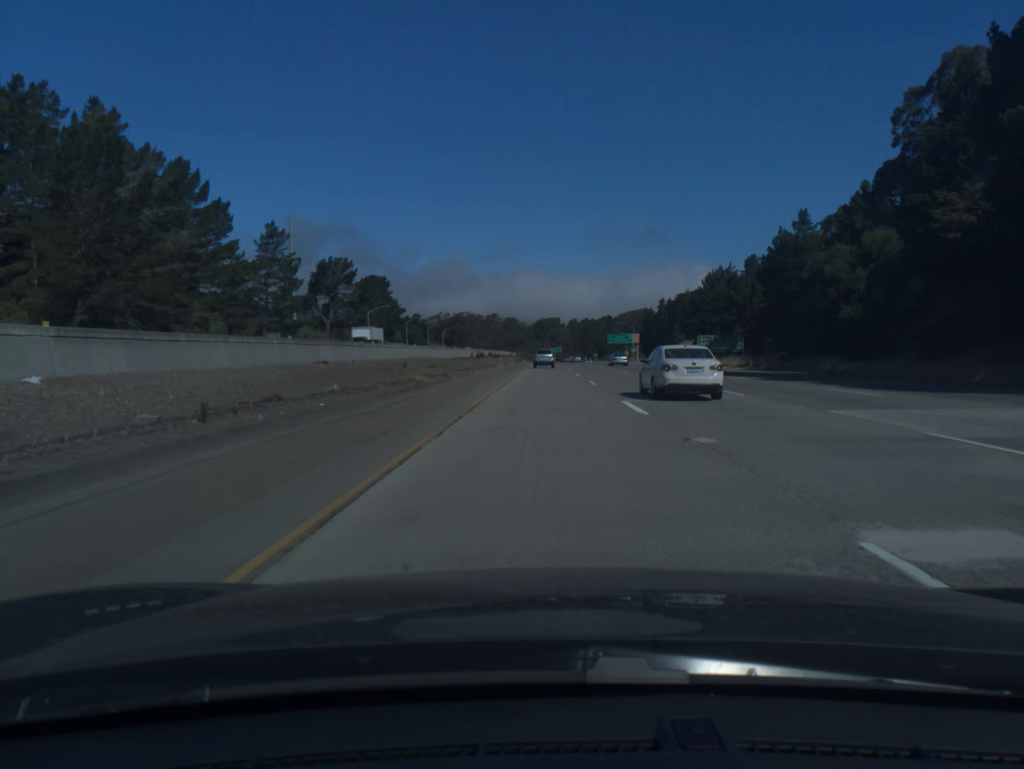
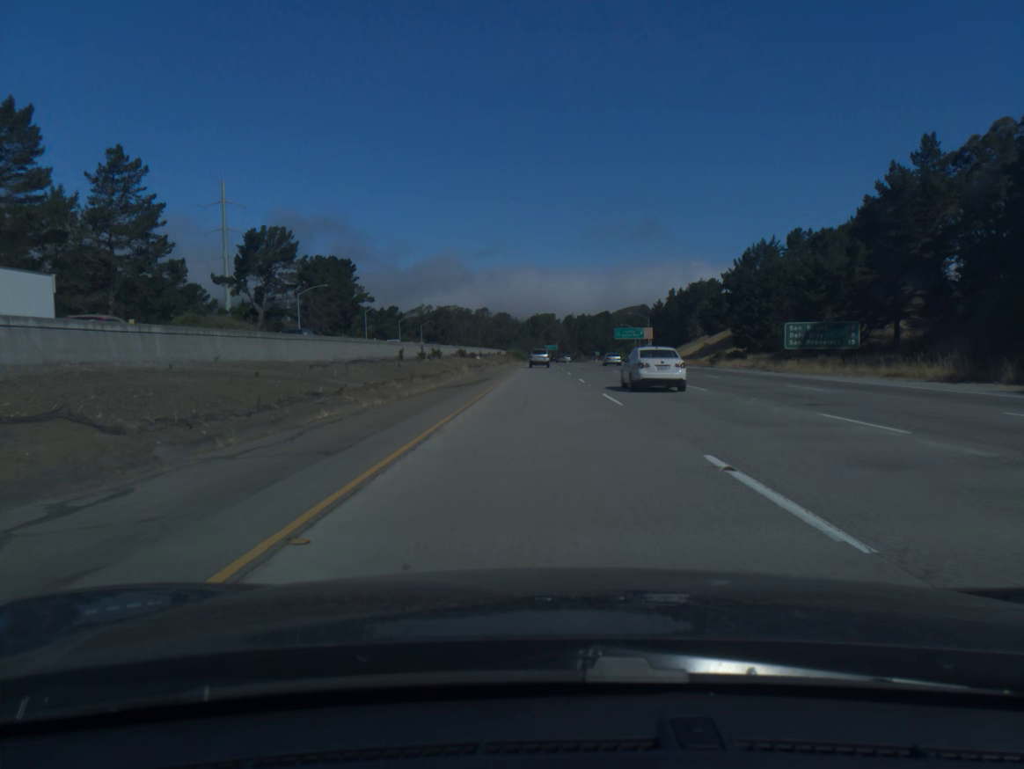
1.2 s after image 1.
(+0.1, +39.8) m; 0°
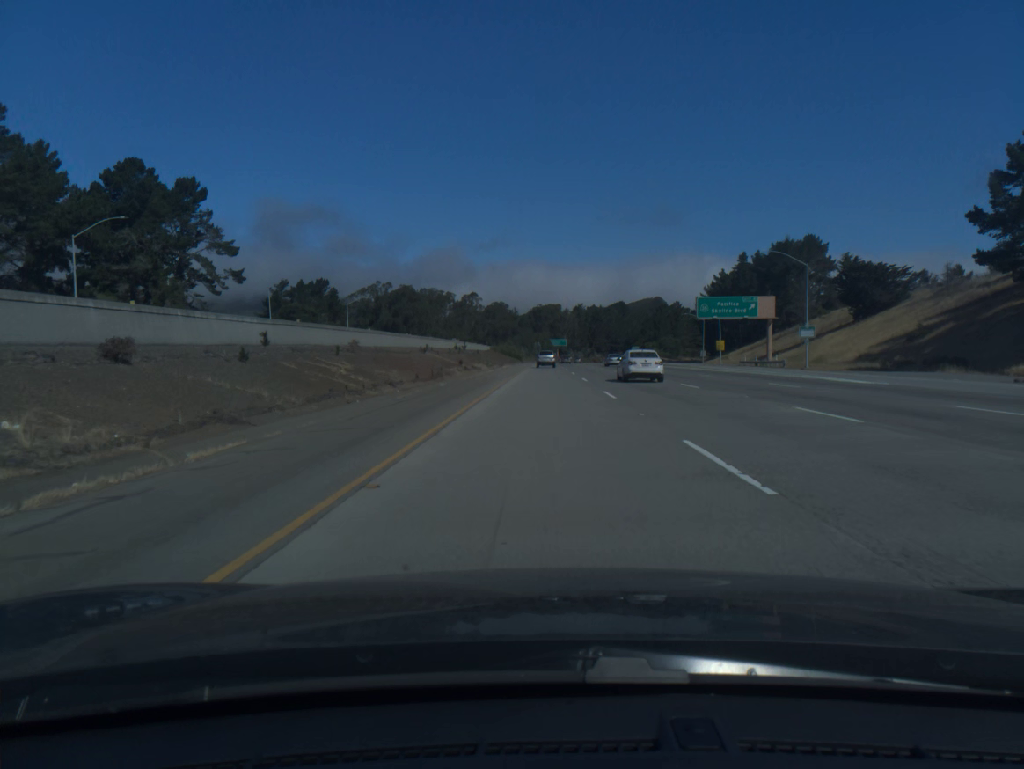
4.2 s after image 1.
(-0.2, +100.5) m; 0°
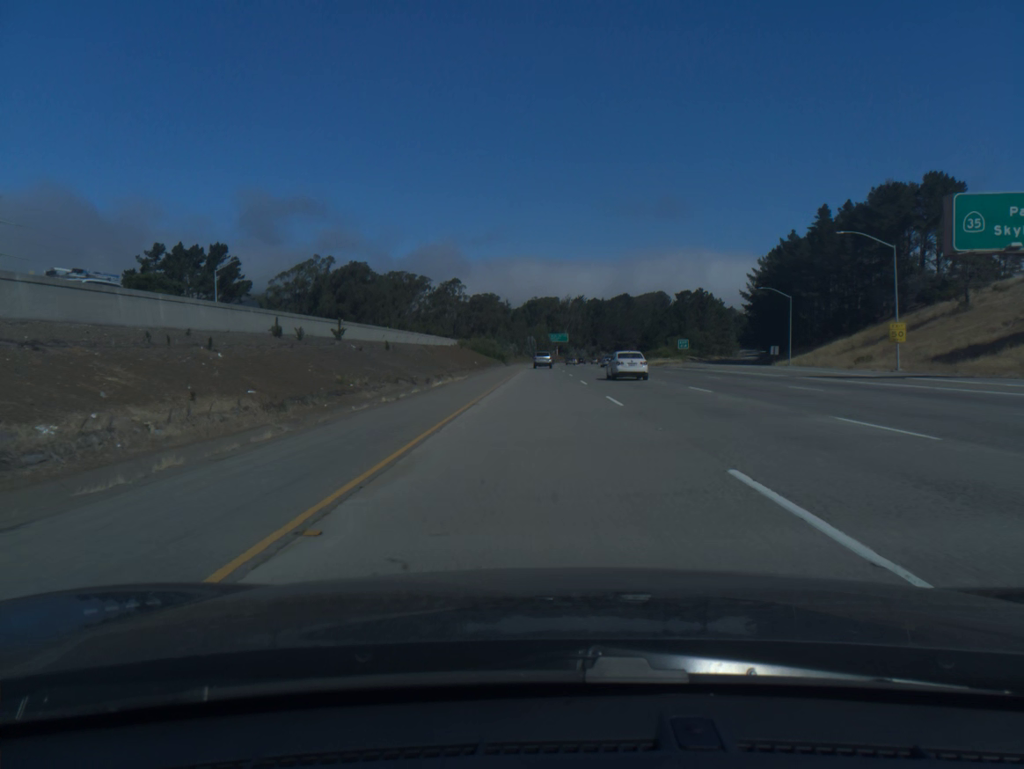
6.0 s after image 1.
(+0.2, +61.1) m; 0°
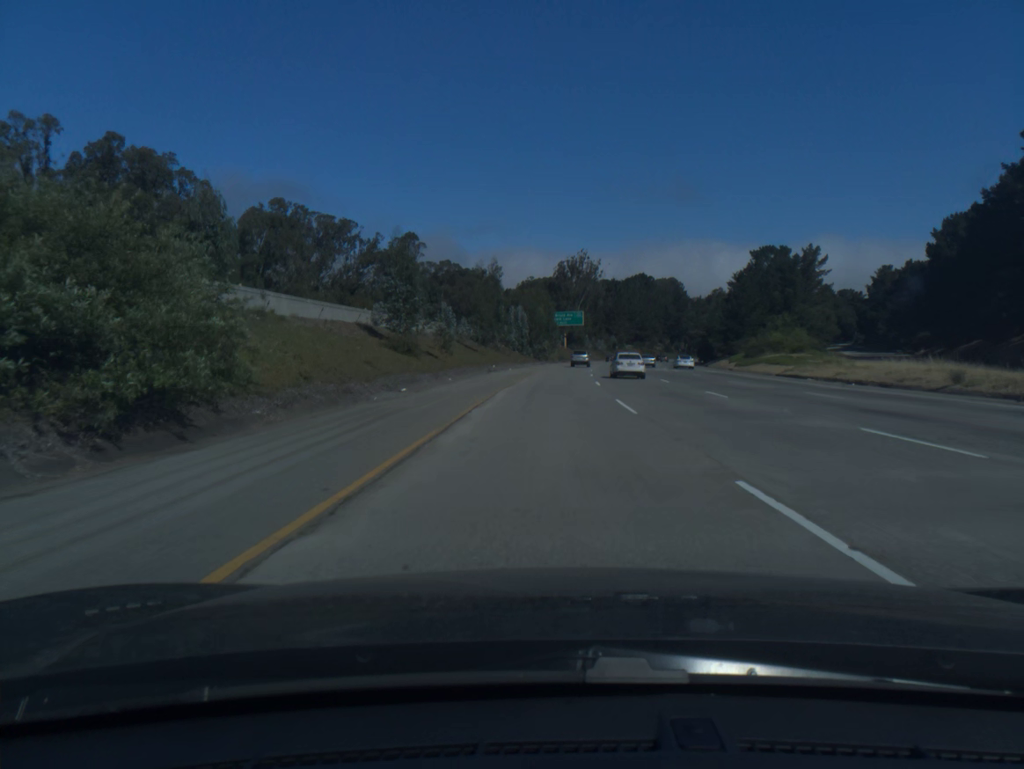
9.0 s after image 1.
(-0.1, +103.4) m; 0°
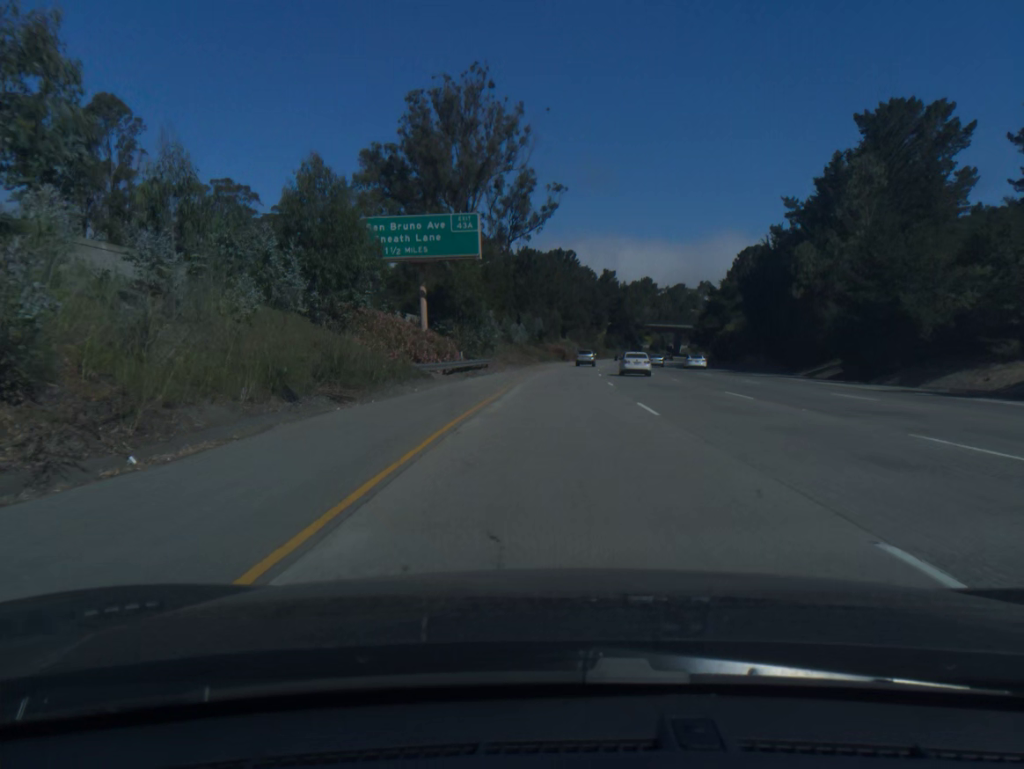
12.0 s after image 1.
(+5.7, +104.2) m; +7°
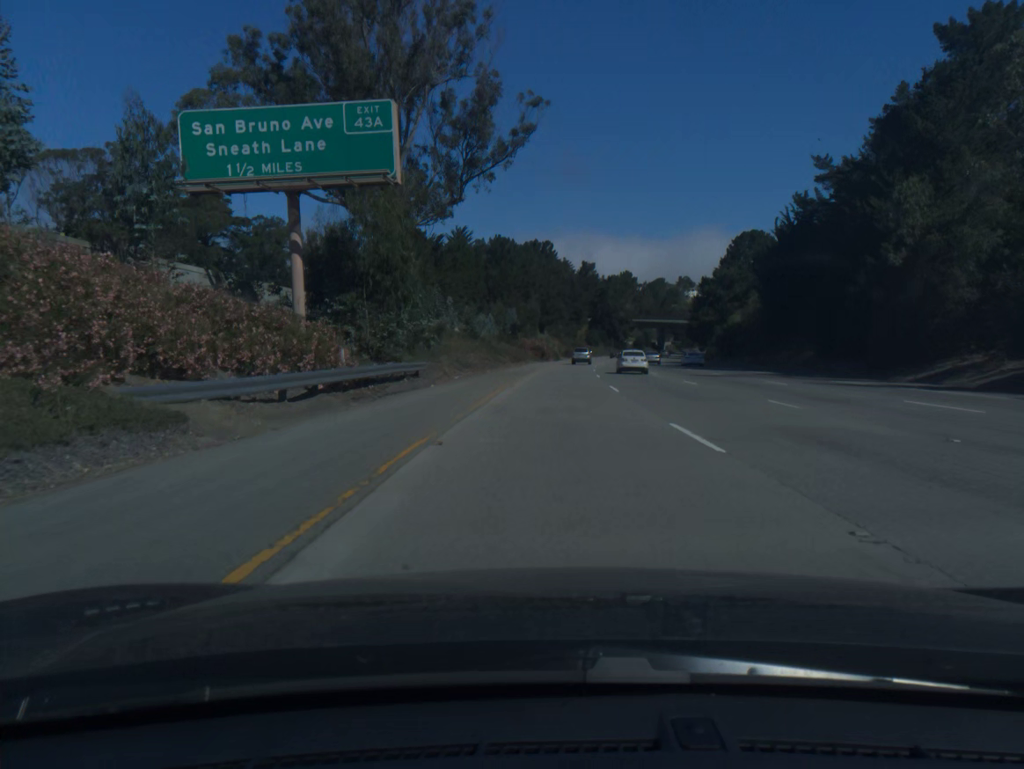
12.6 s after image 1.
(+0.3, +21.0) m; +2°
